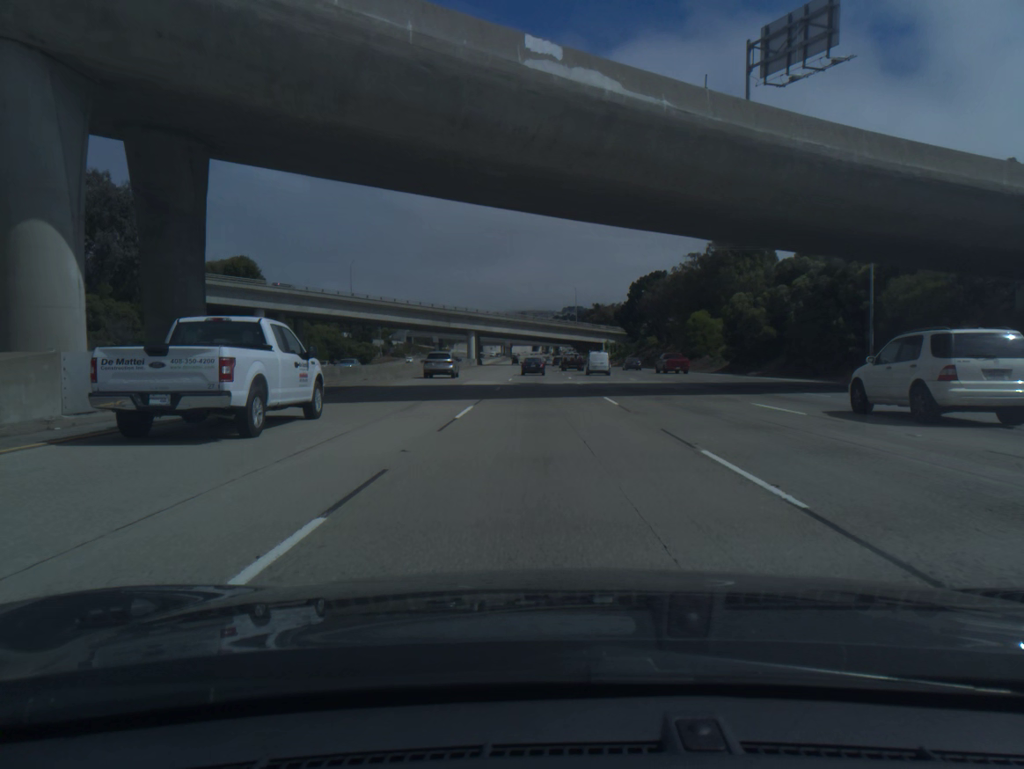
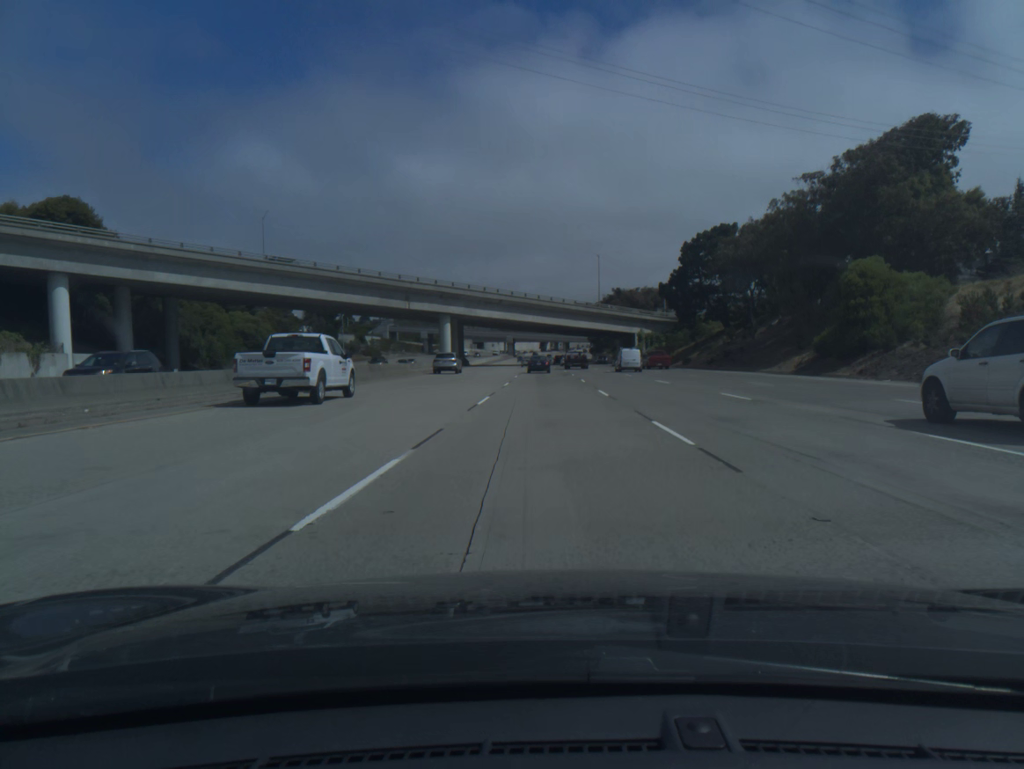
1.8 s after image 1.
(-0.3, +52.6) m; -1°
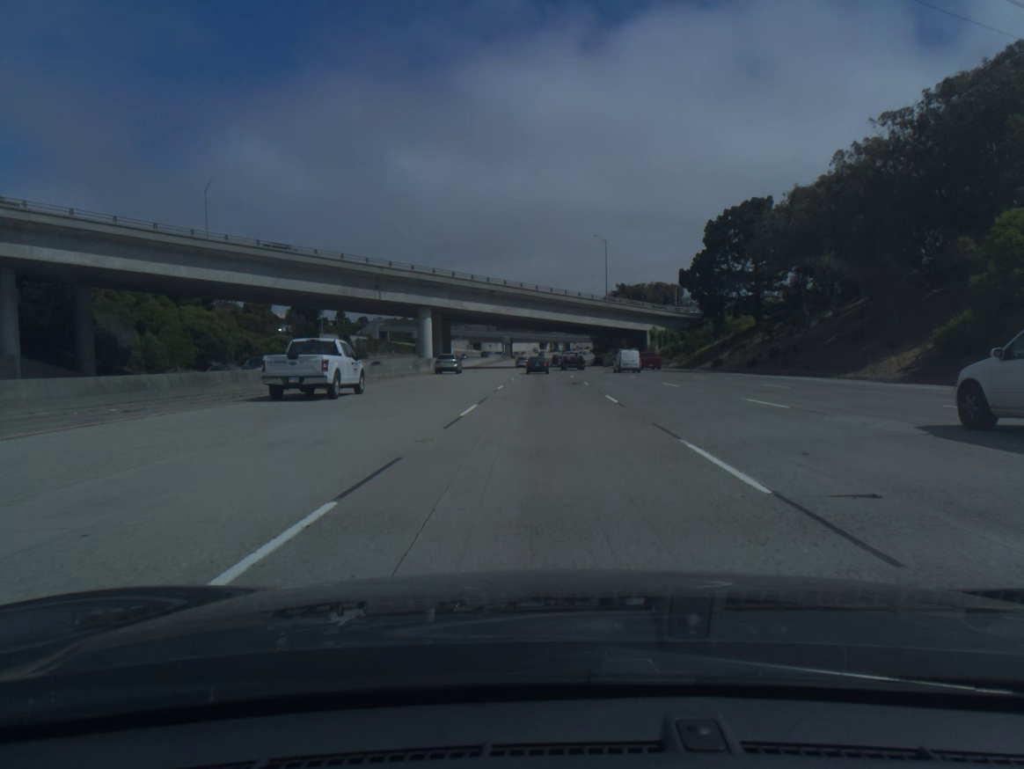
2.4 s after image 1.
(0.0, +17.6) m; 0°
